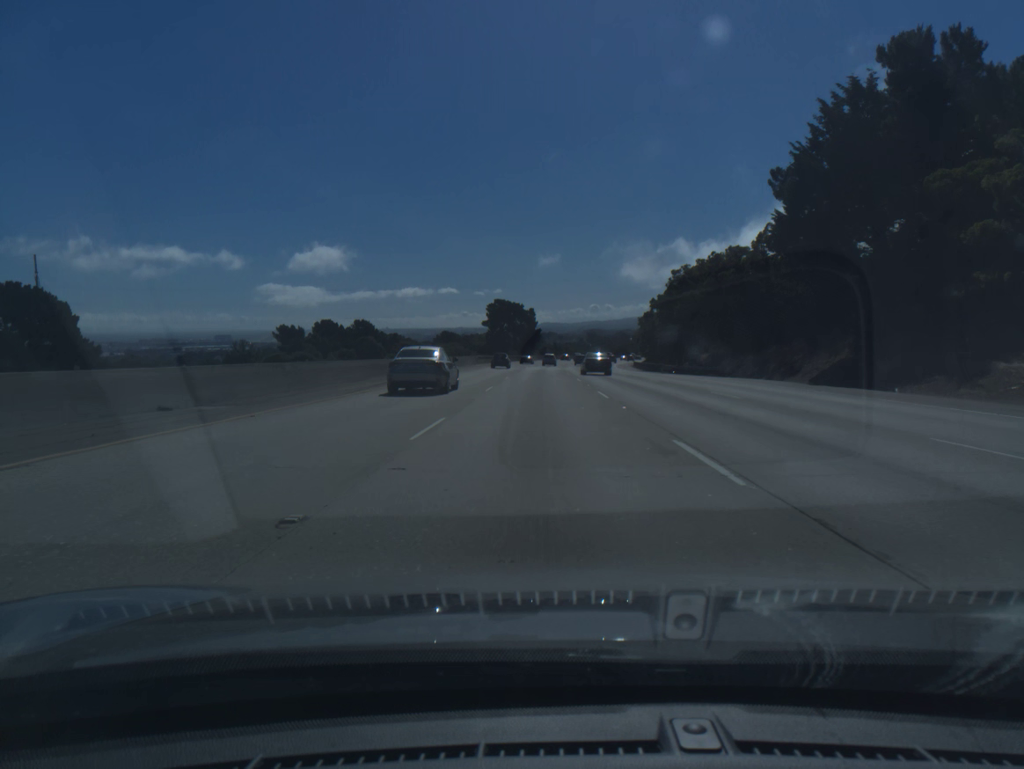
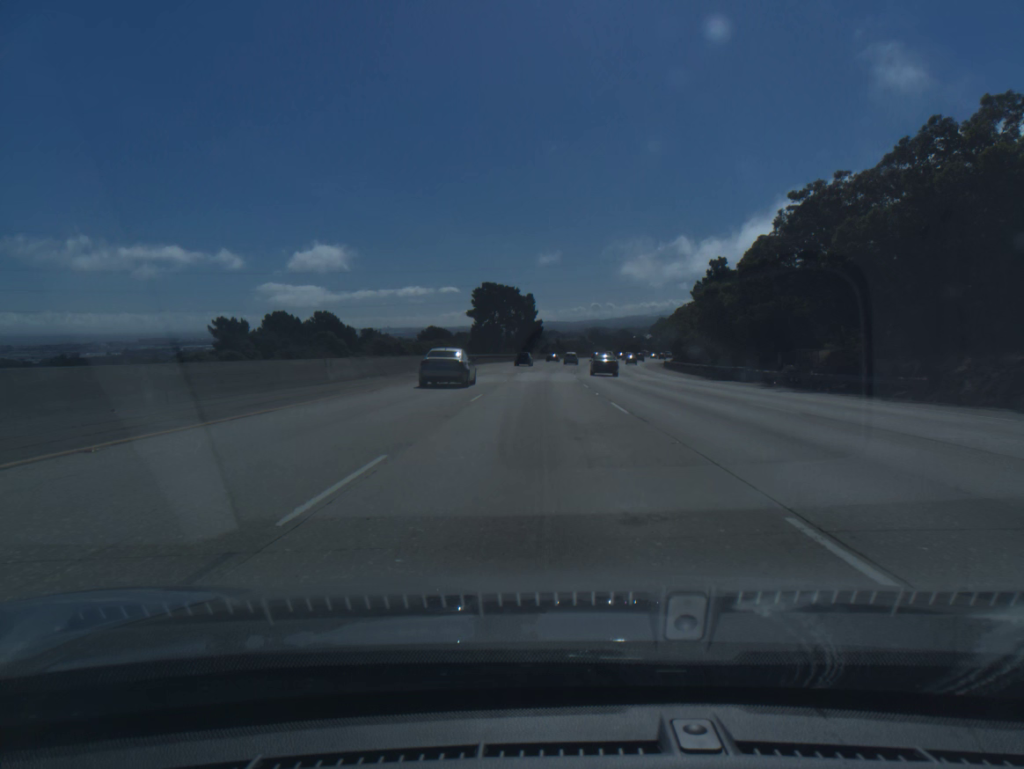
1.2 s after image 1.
(0.0, +34.5) m; 0°
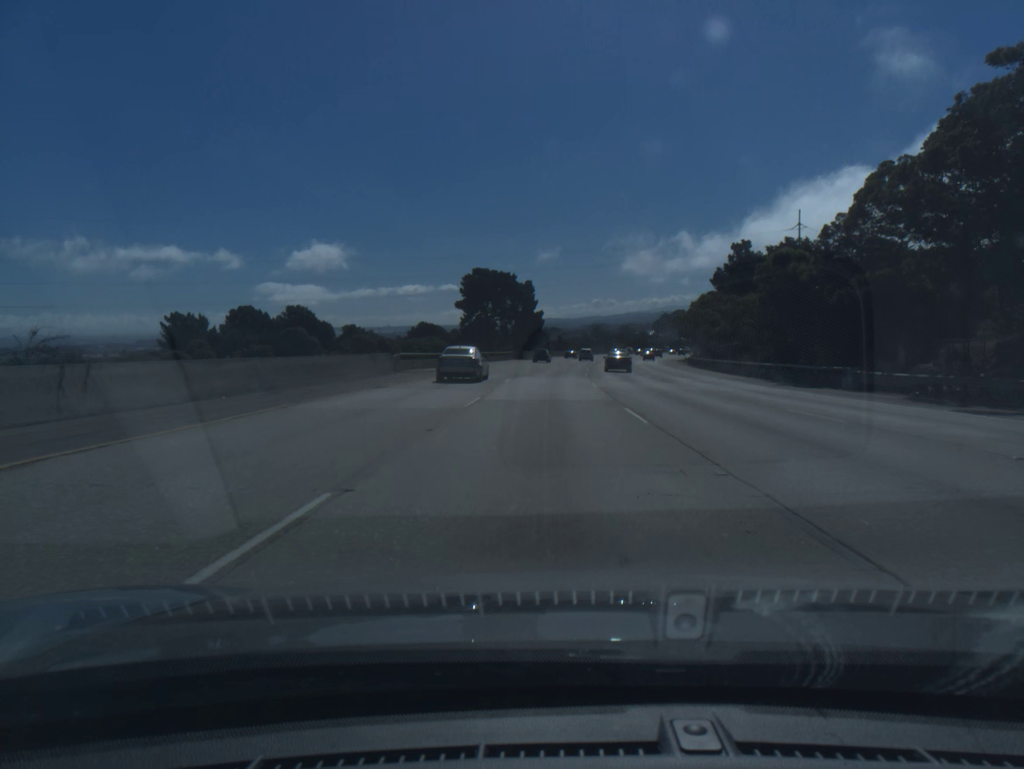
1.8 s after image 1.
(0.0, +17.2) m; 0°
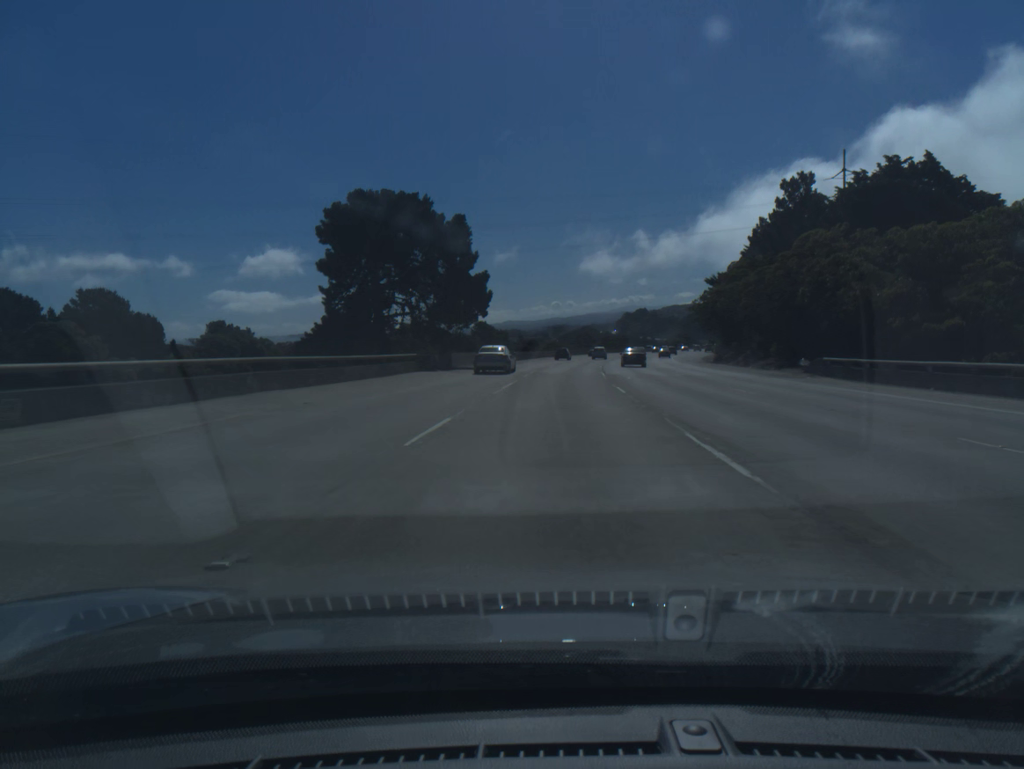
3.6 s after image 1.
(+0.9, +51.6) m; +3°
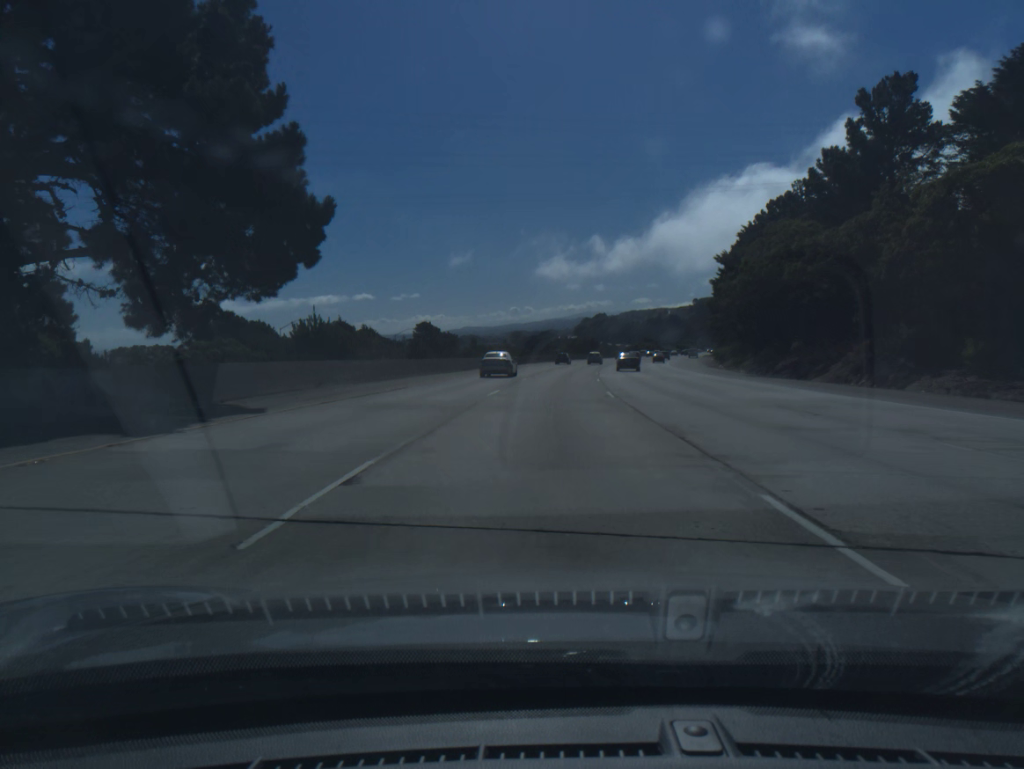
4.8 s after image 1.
(+0.9, +34.3) m; +3°
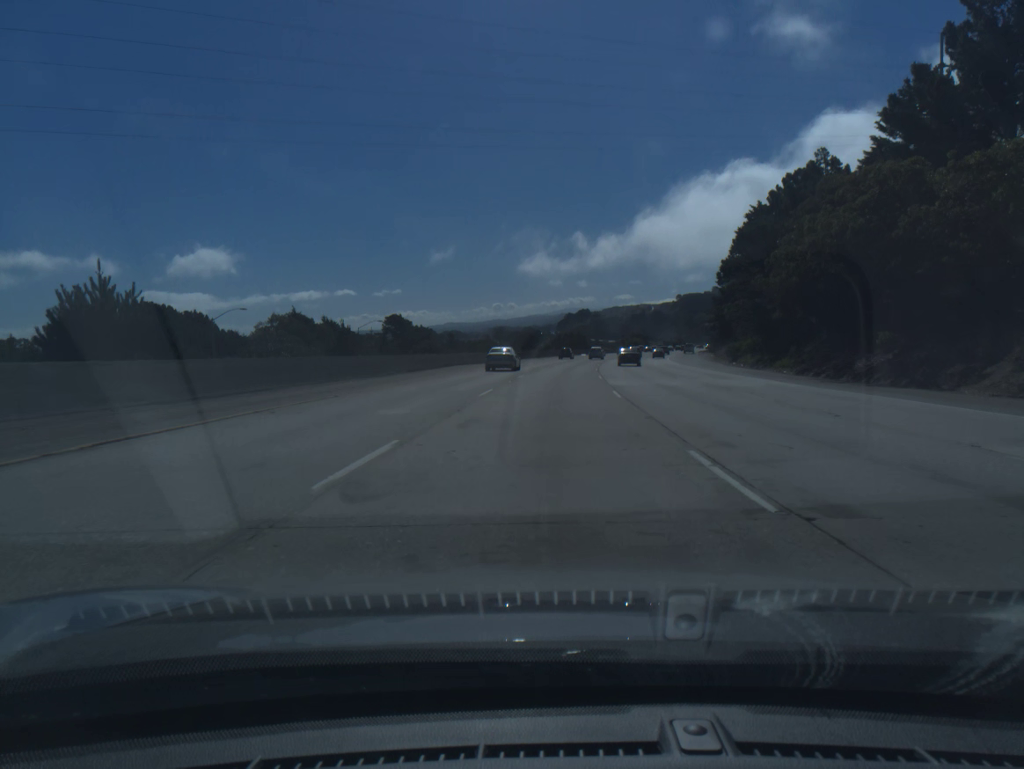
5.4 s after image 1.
(+0.2, +17.1) m; +1°
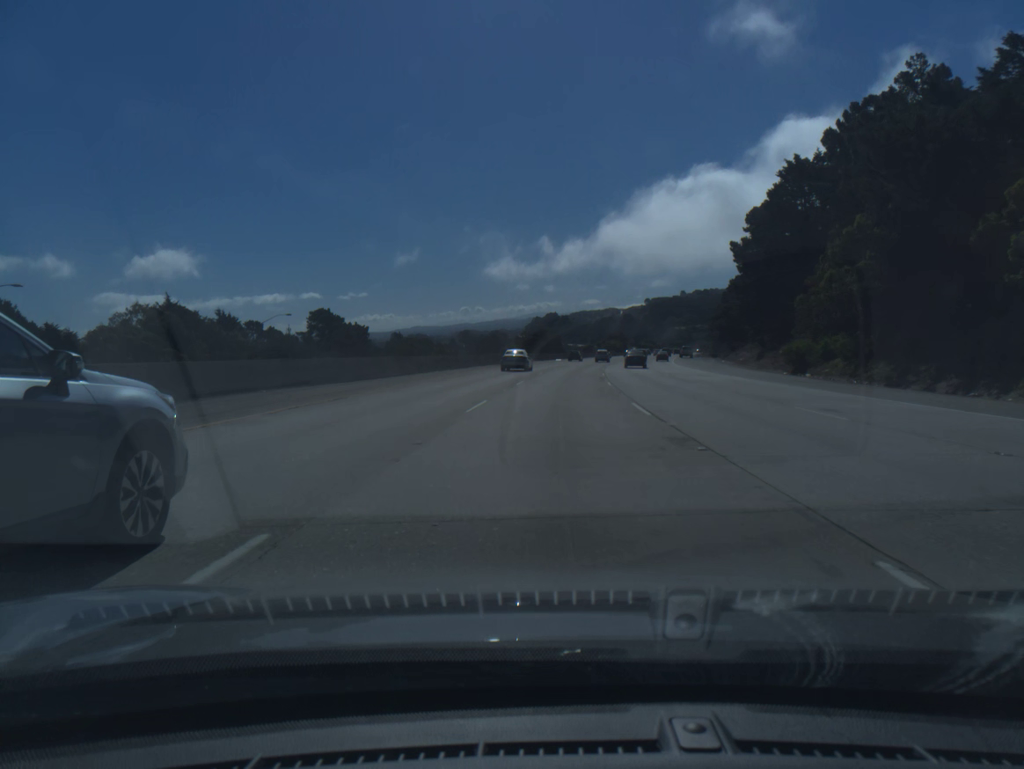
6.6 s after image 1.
(+0.7, +34.3) m; +2°
